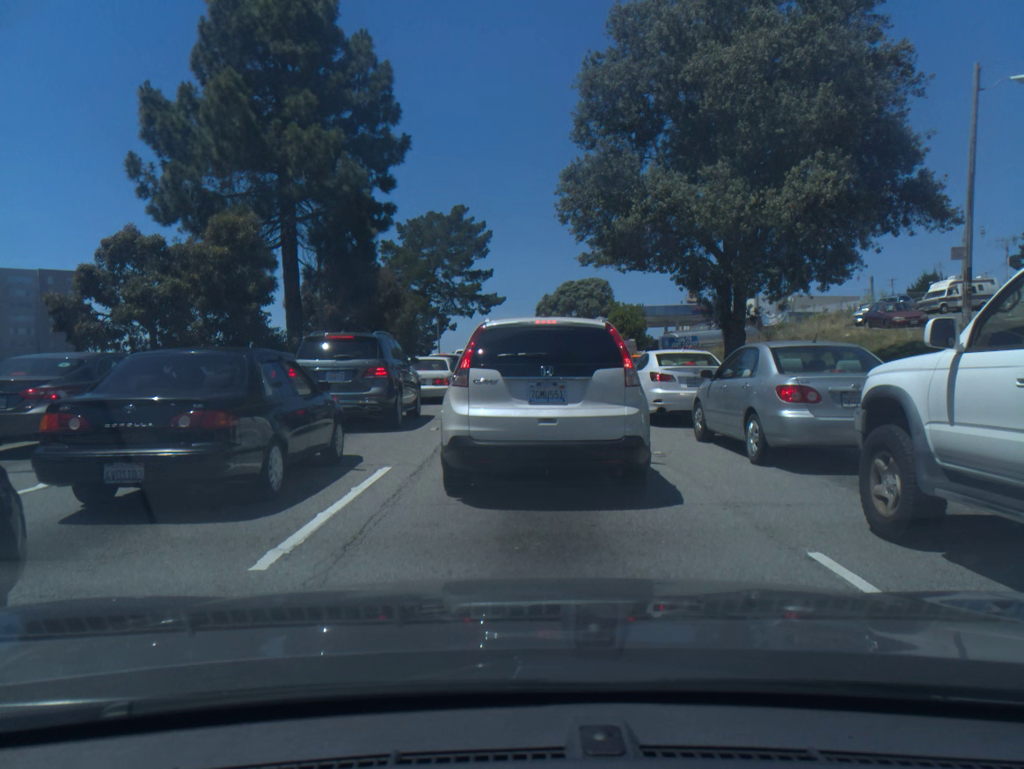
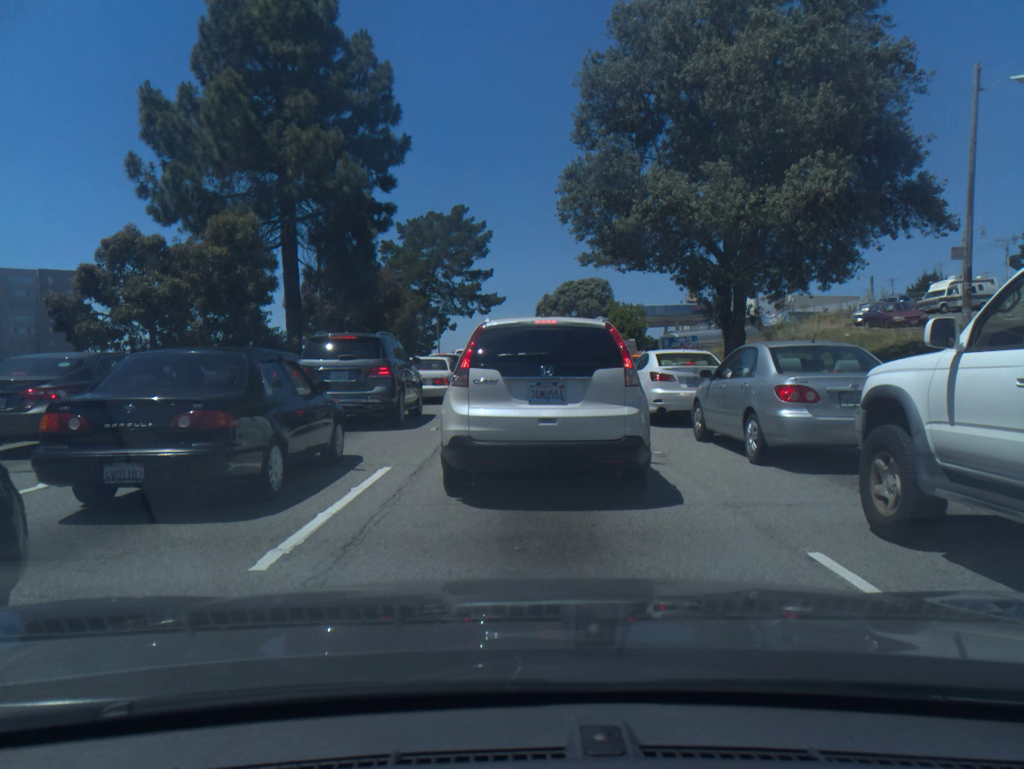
(0.0, 0.0) m; 0°
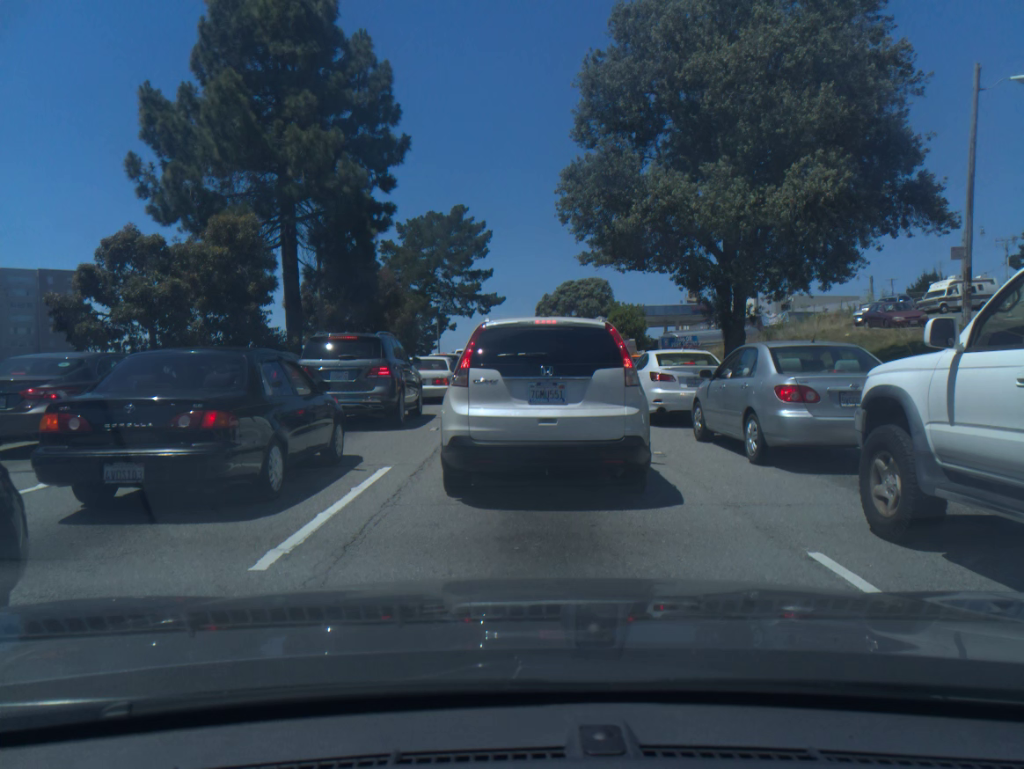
(0.0, 0.0) m; 0°
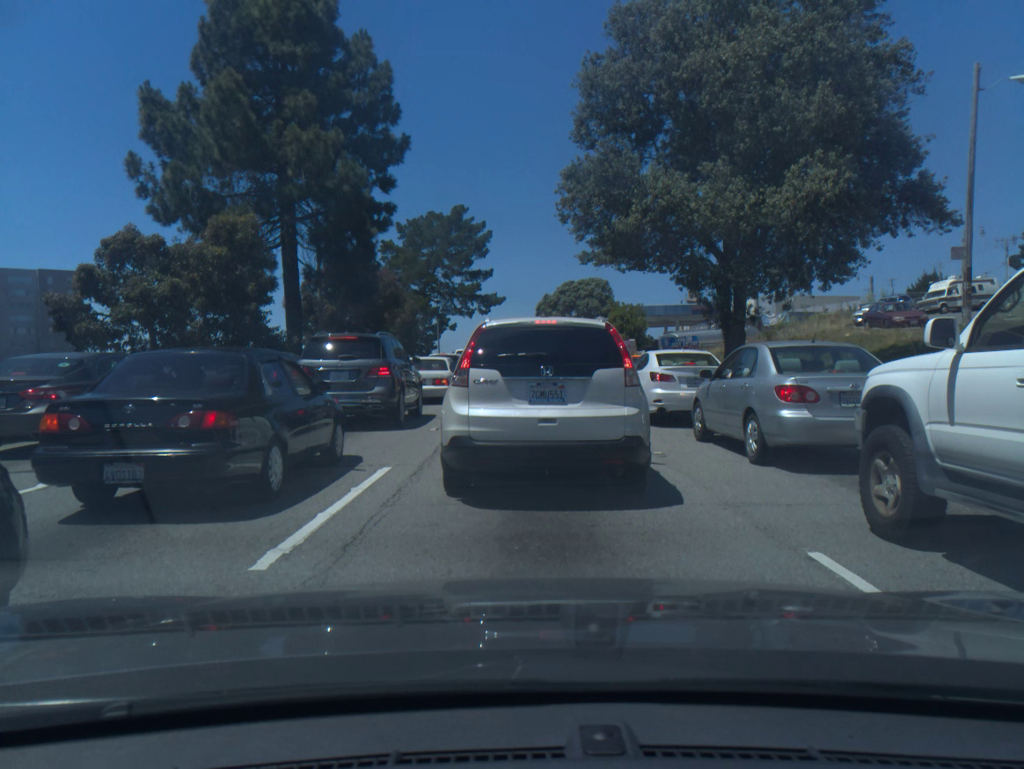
(0.0, 0.0) m; 0°
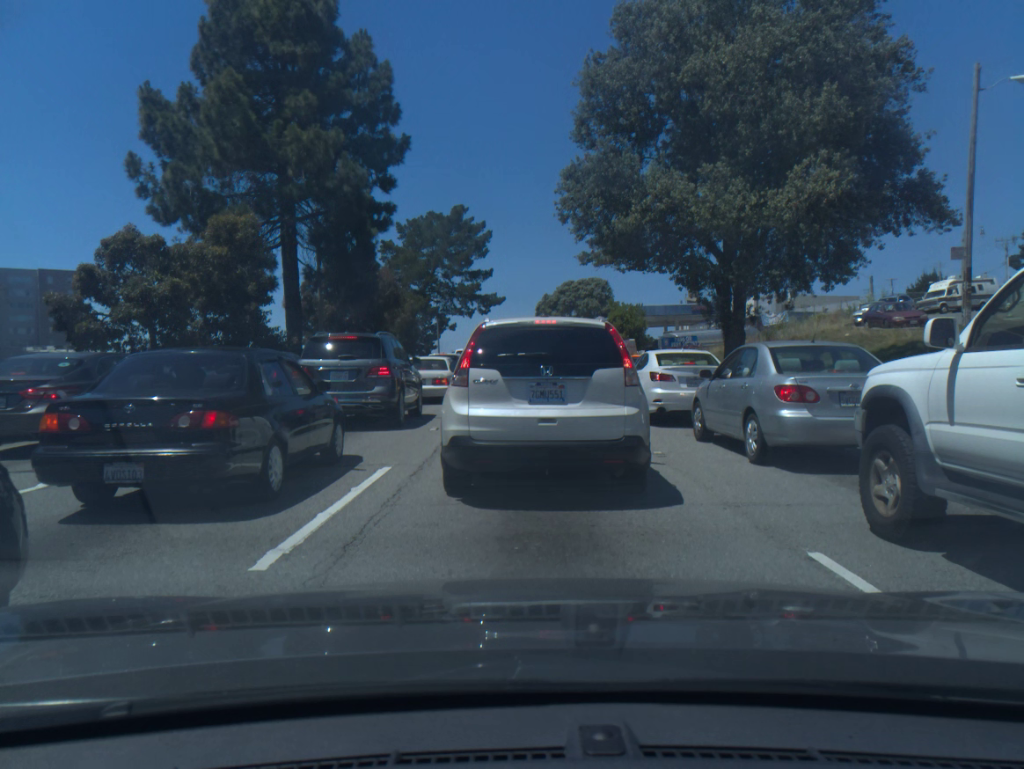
(0.0, 0.0) m; 0°
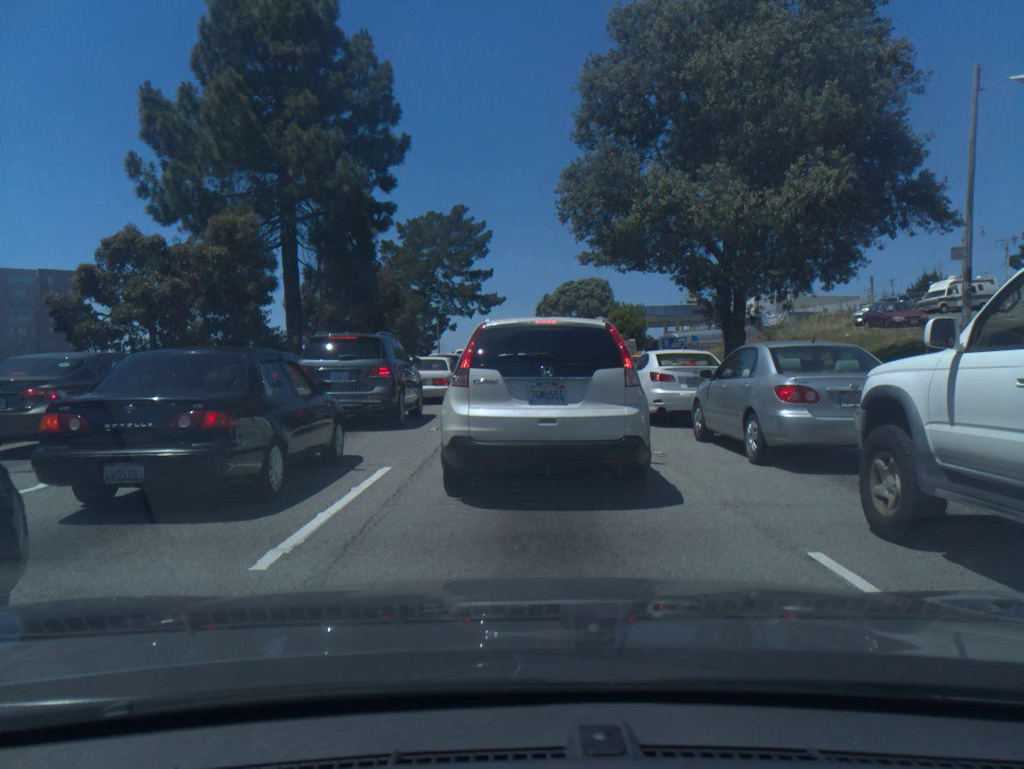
(0.0, 0.0) m; 0°
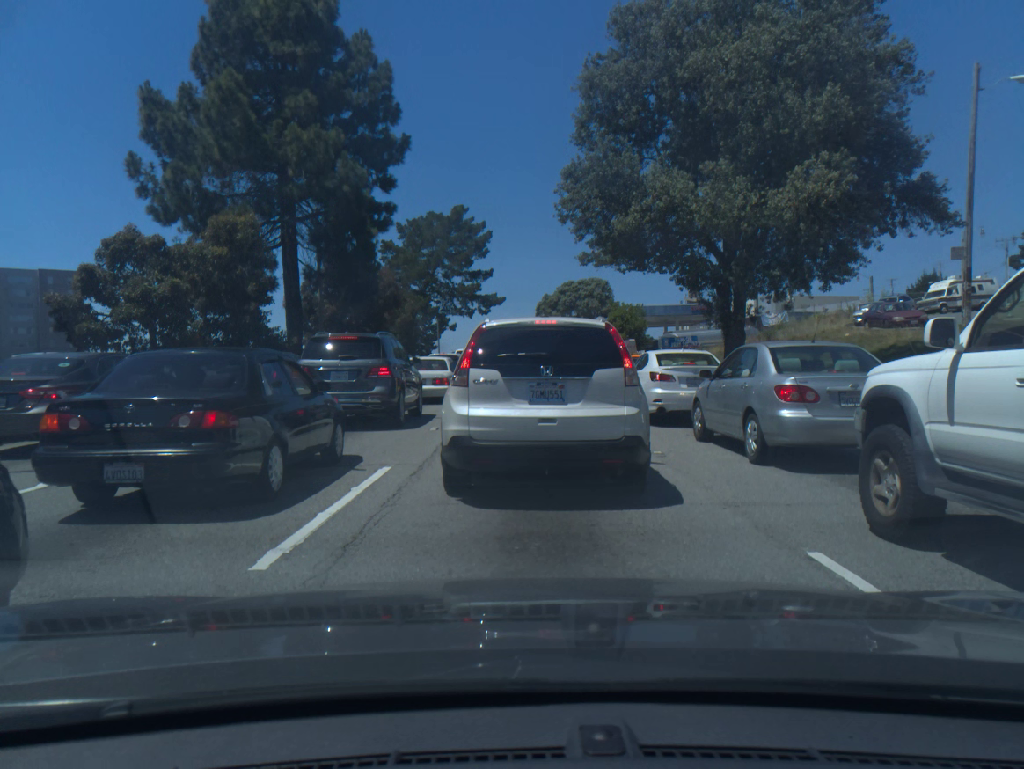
(0.0, 0.0) m; 0°
